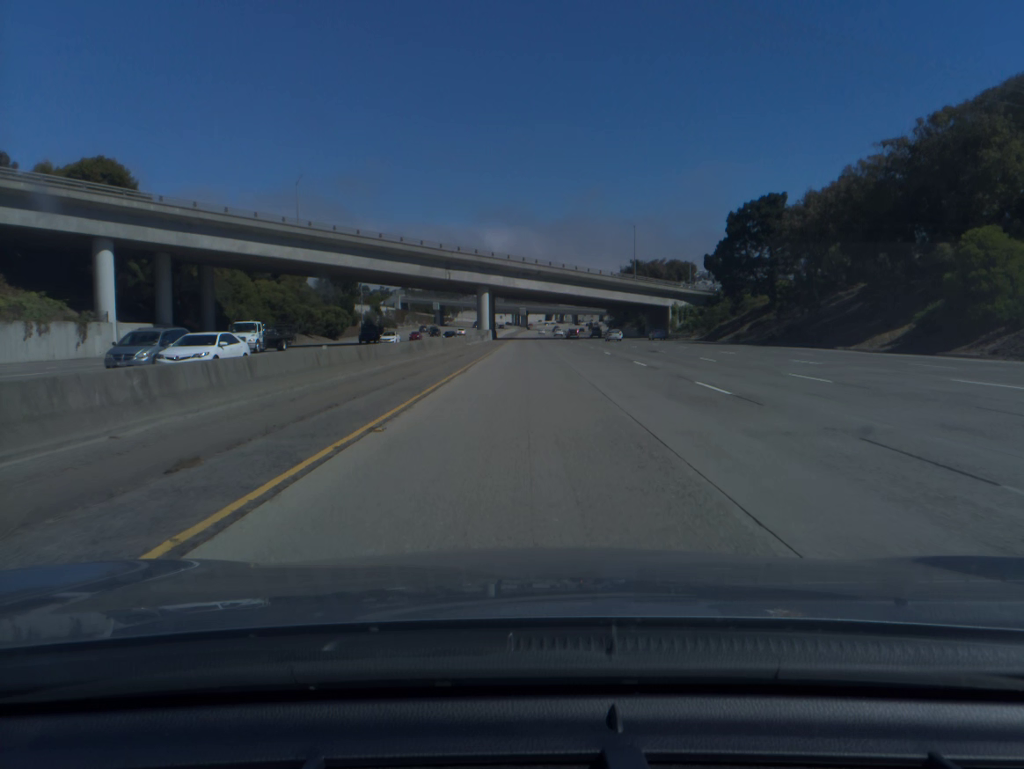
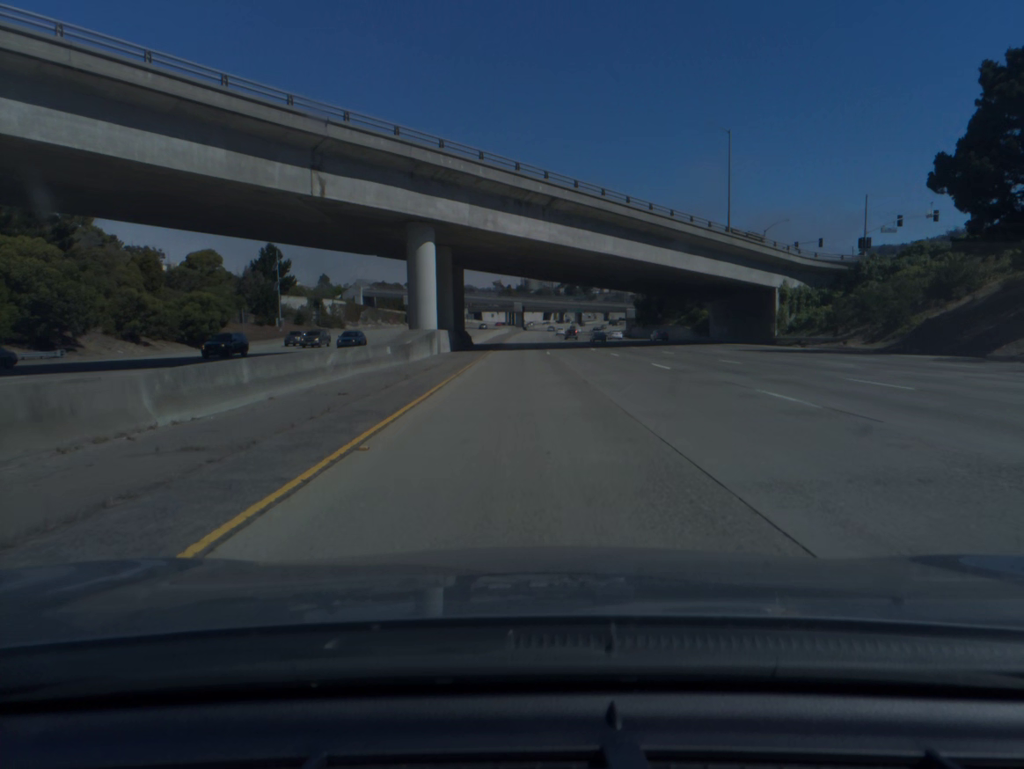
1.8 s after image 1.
(0.0, +60.0) m; 0°
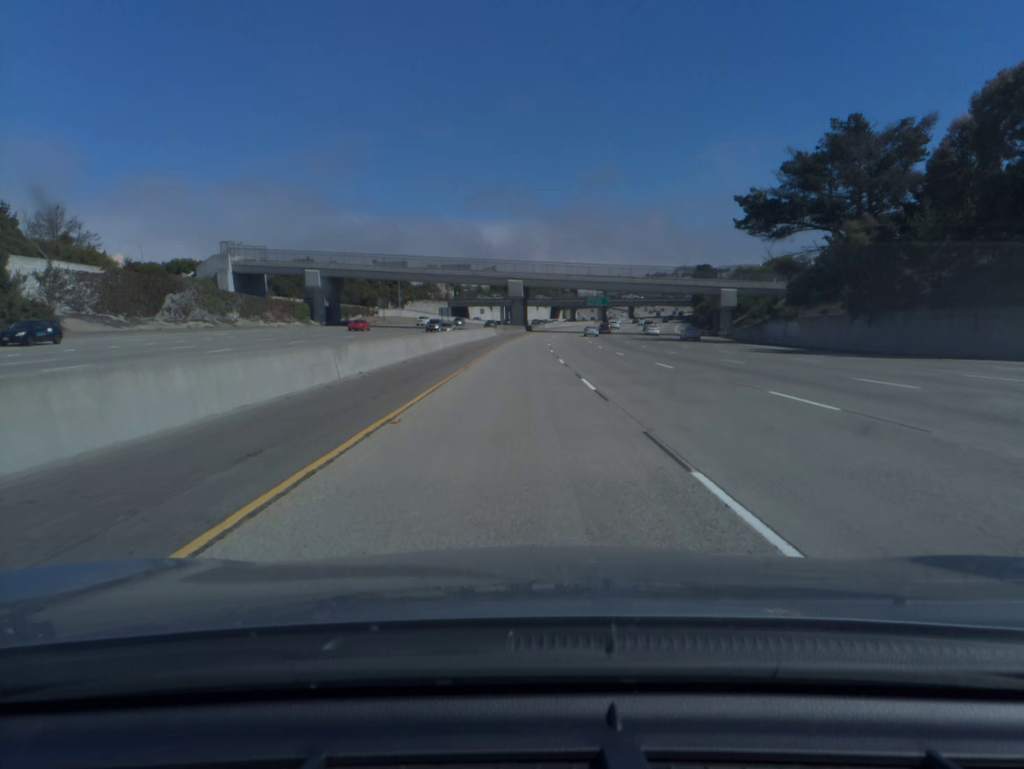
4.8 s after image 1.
(-0.3, +99.6) m; 0°
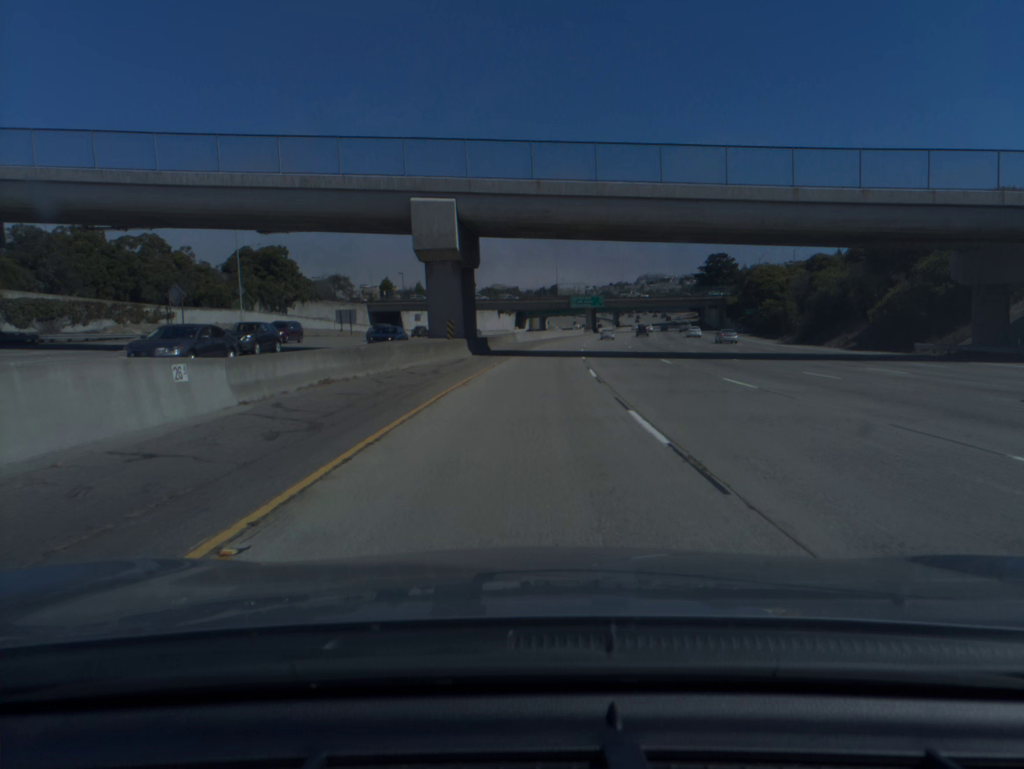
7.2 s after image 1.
(+1.1, +79.8) m; +3°
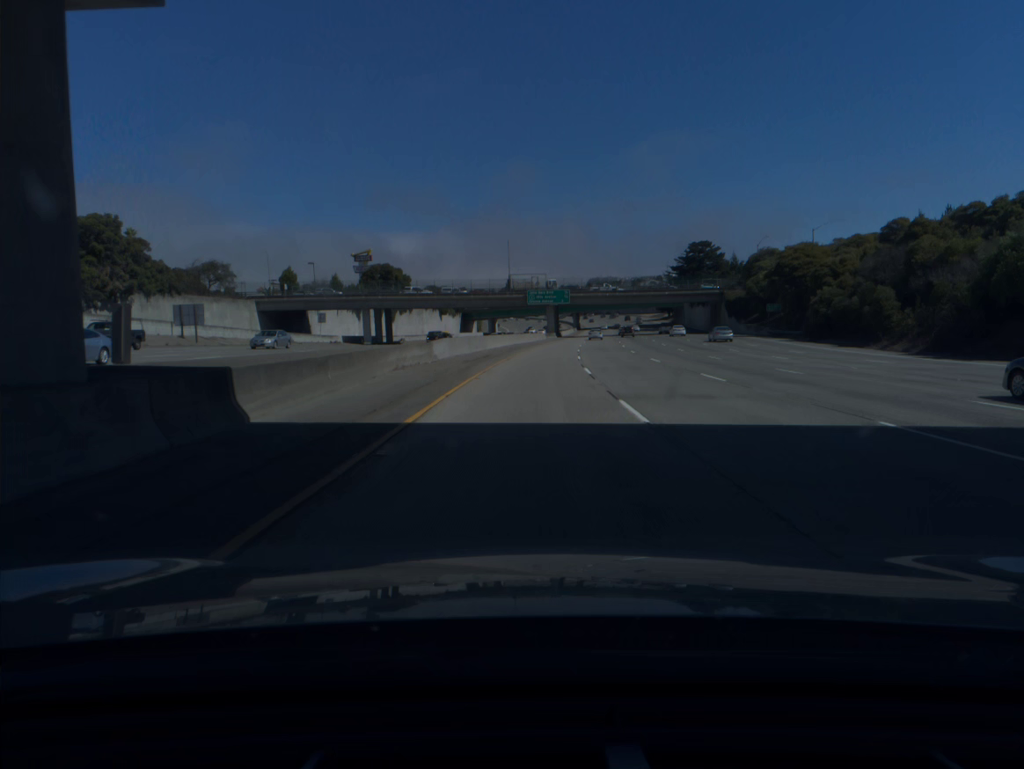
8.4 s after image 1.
(+1.2, +39.8) m; +4°
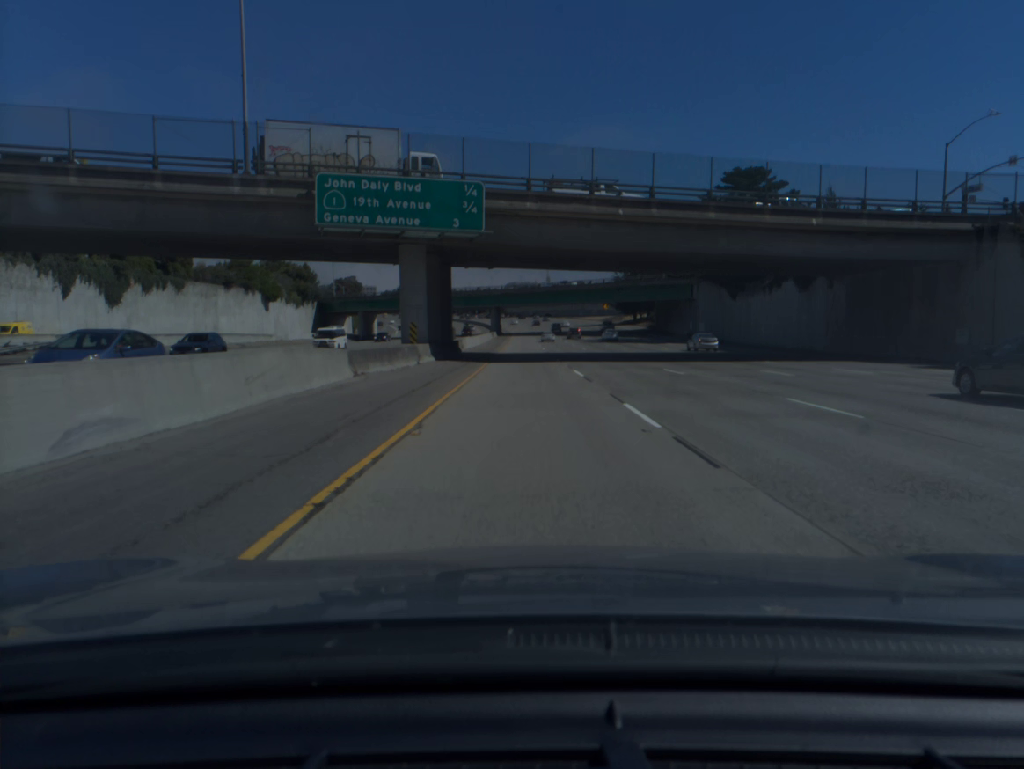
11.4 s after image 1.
(+6.1, +99.9) m; +6°
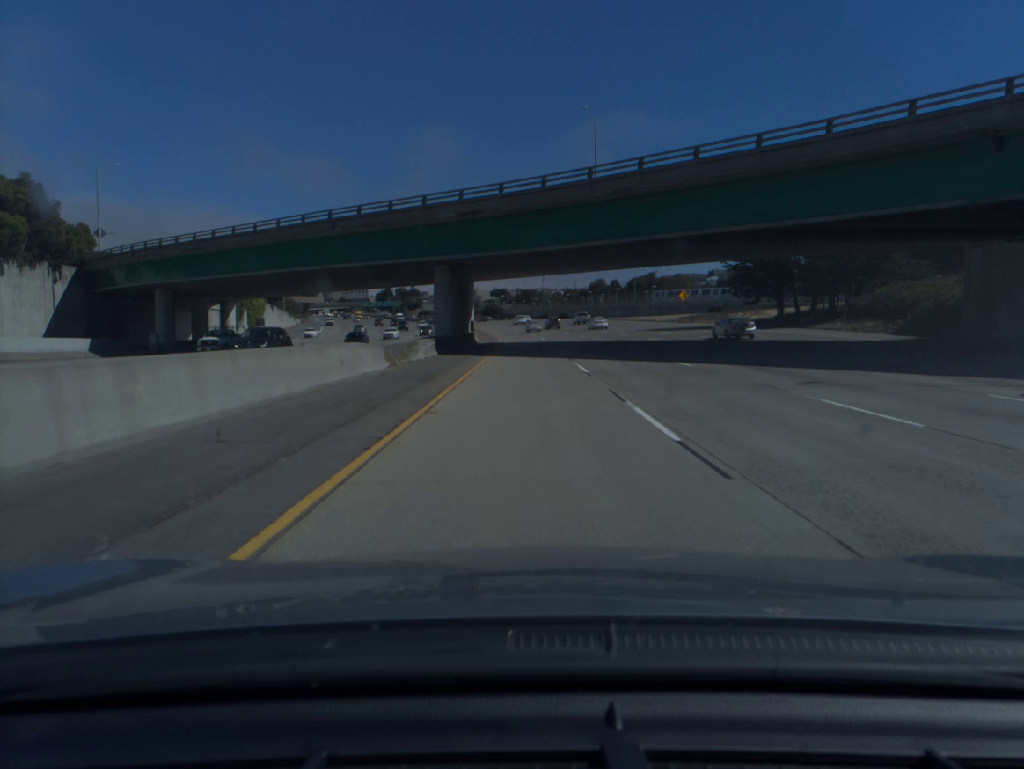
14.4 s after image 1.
(-0.1, +100.7) m; 0°
